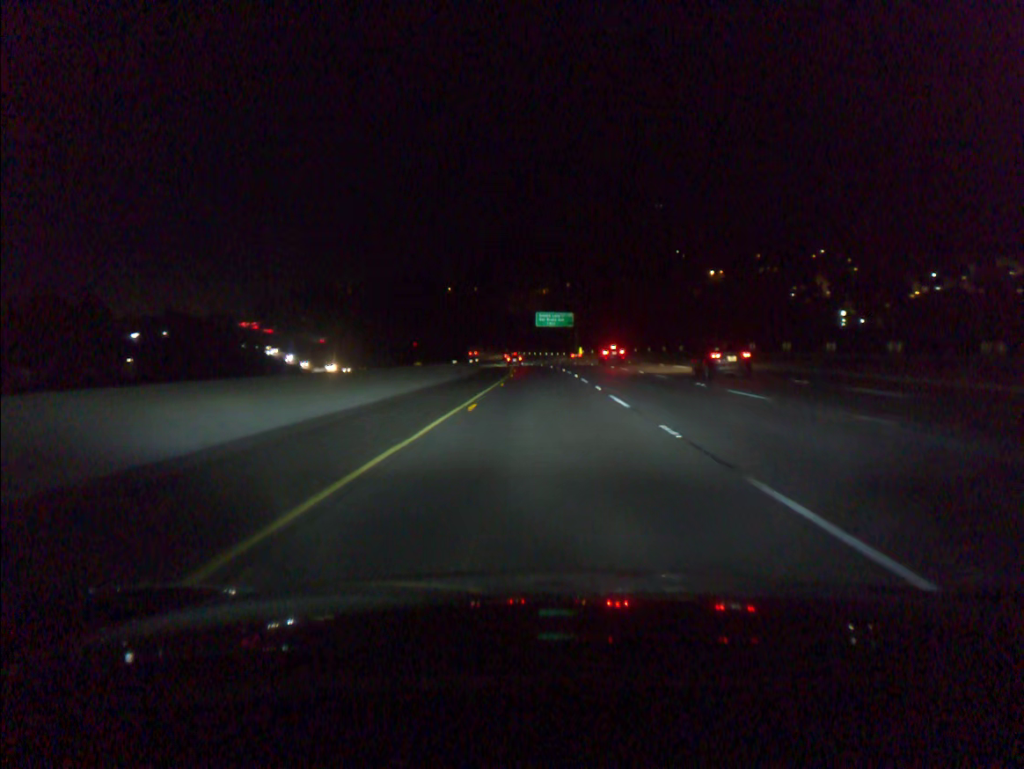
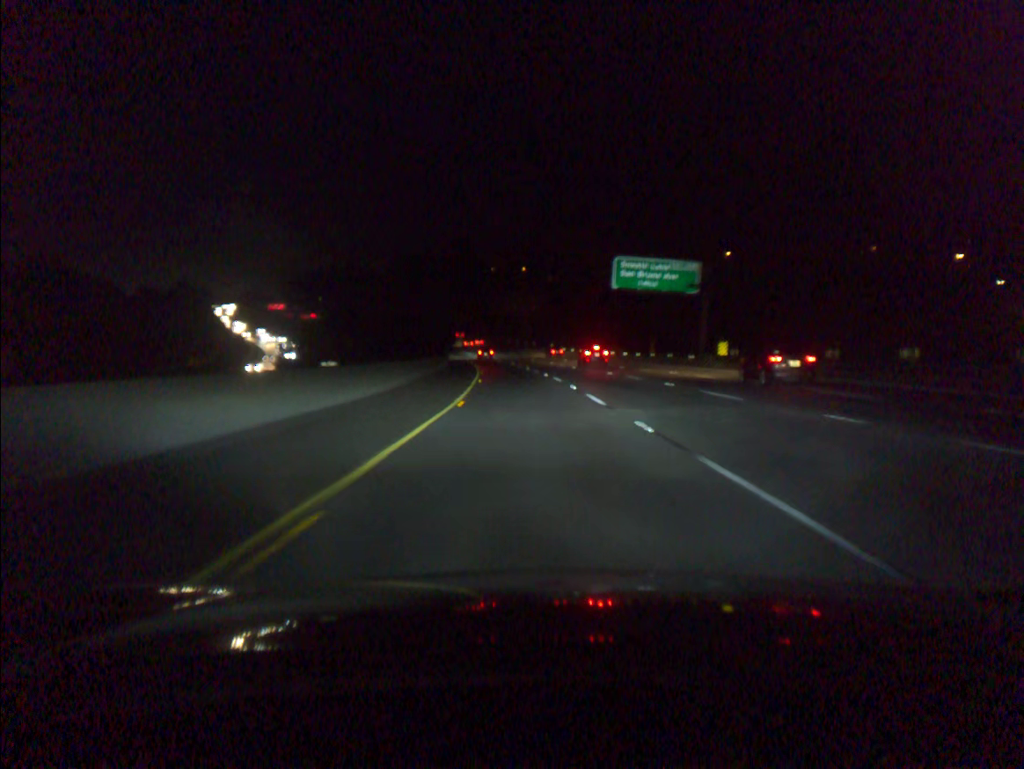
(-1.7, +85.8) m; -4°
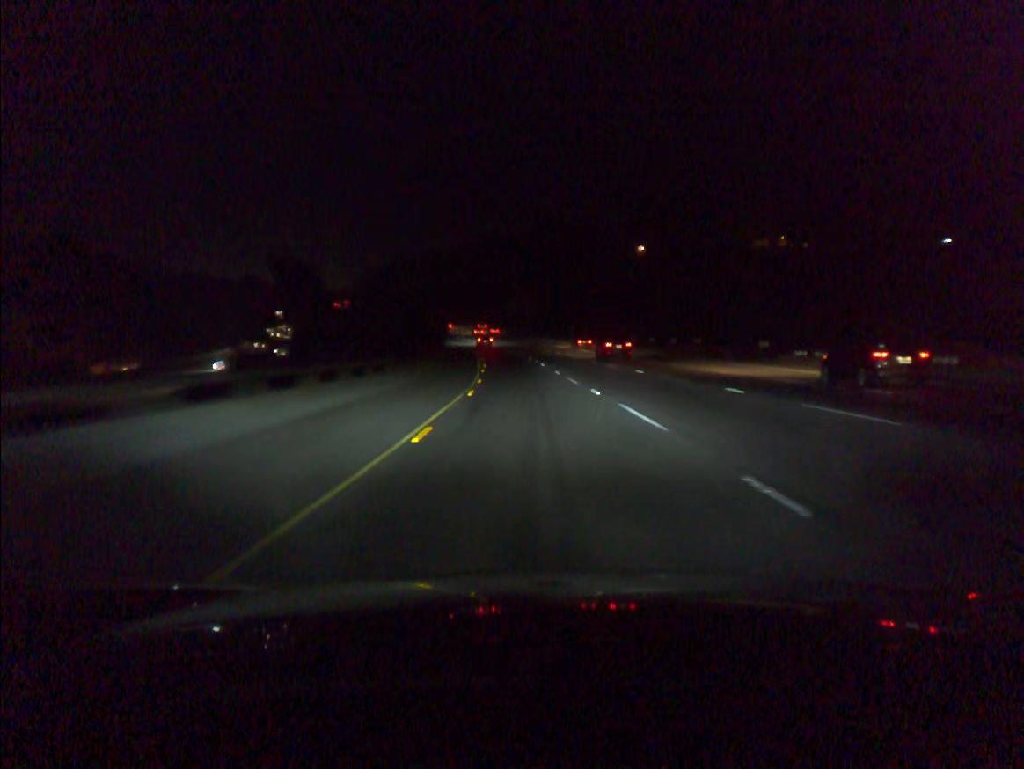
(-5.6, +80.7) m; -7°
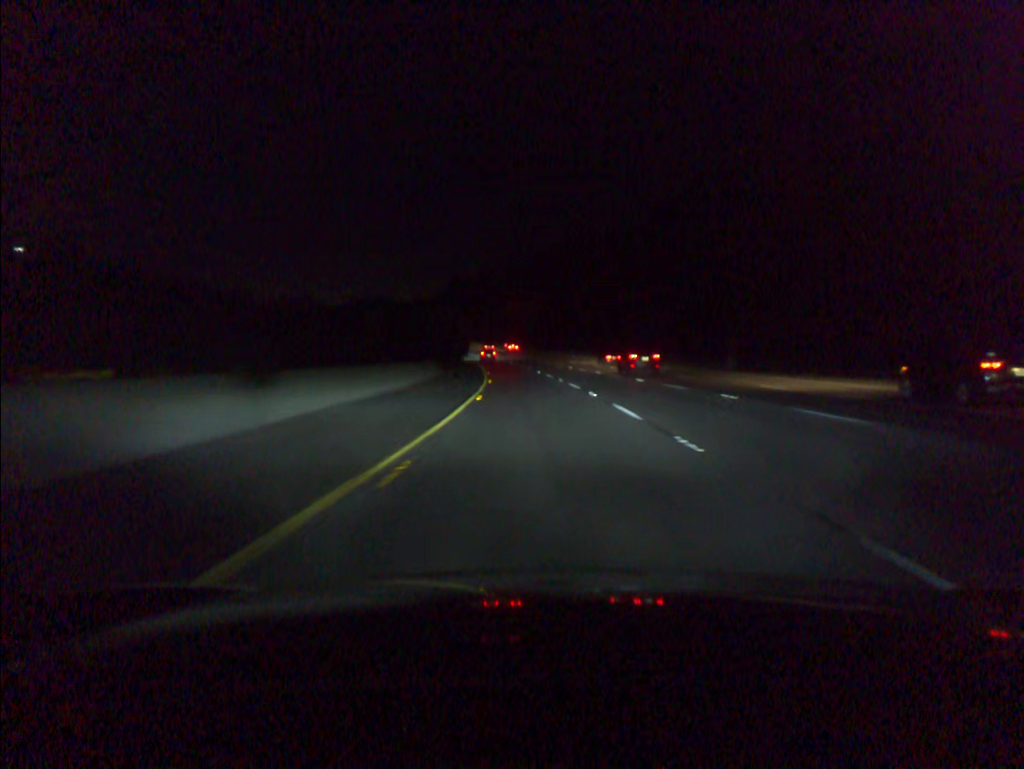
(-3.4, +62.2) m; -6°
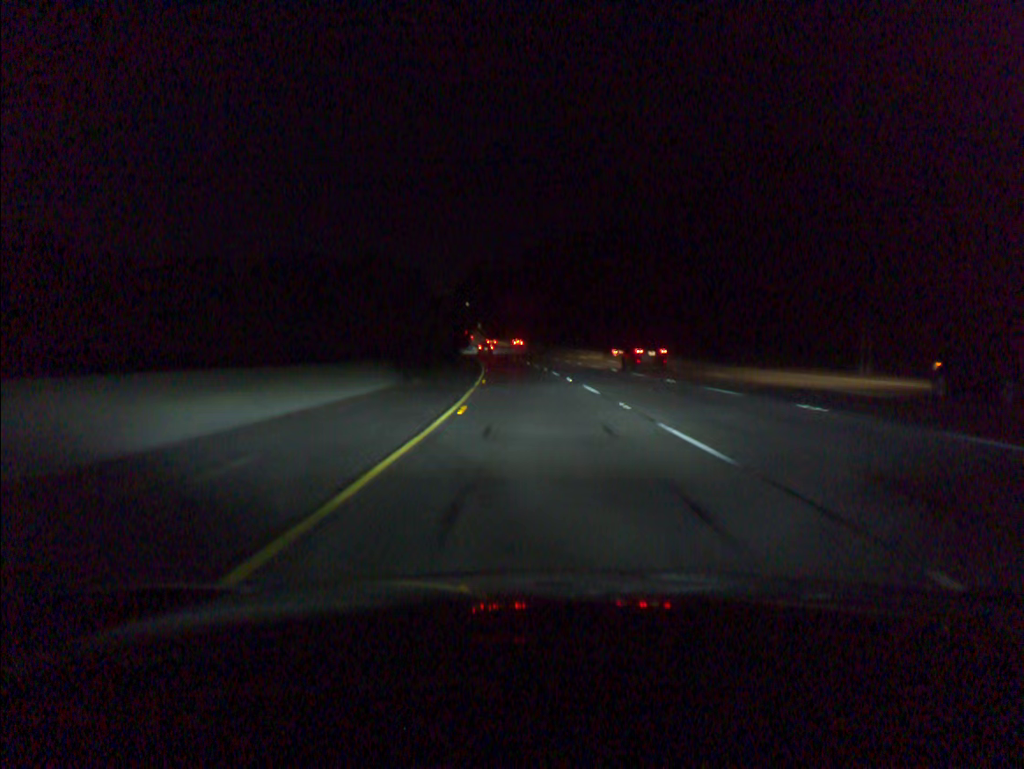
(-0.3, +21.2) m; -2°
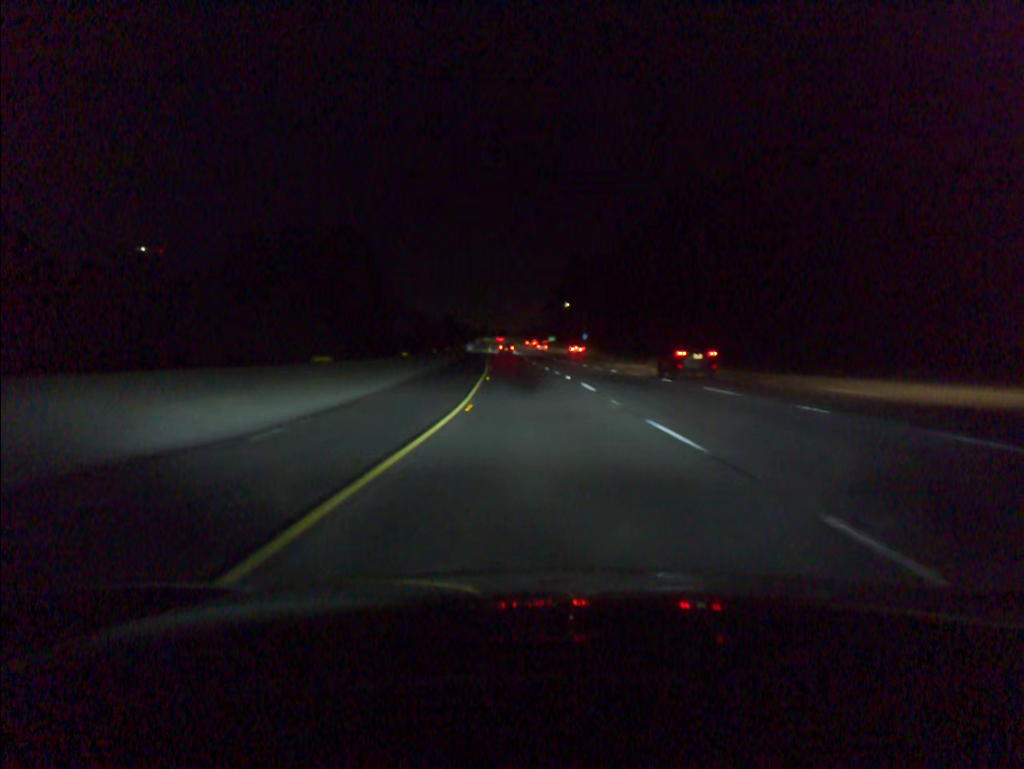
(-5.9, +85.7) m; -8°
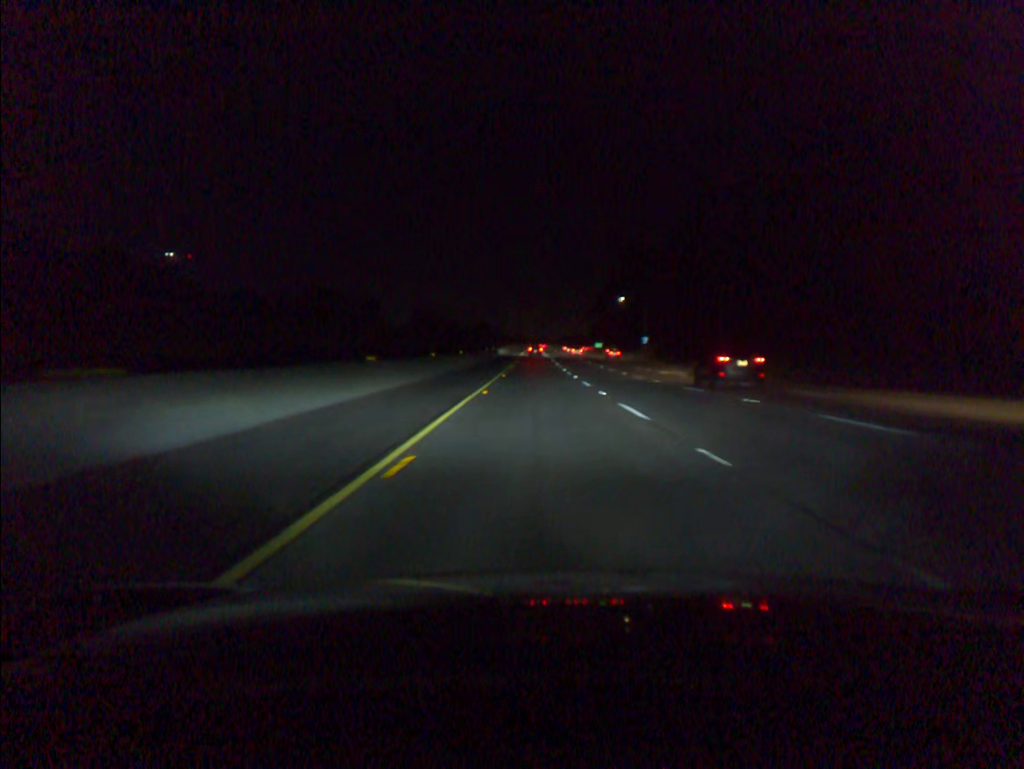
(-1.1, +38.8) m; -3°
